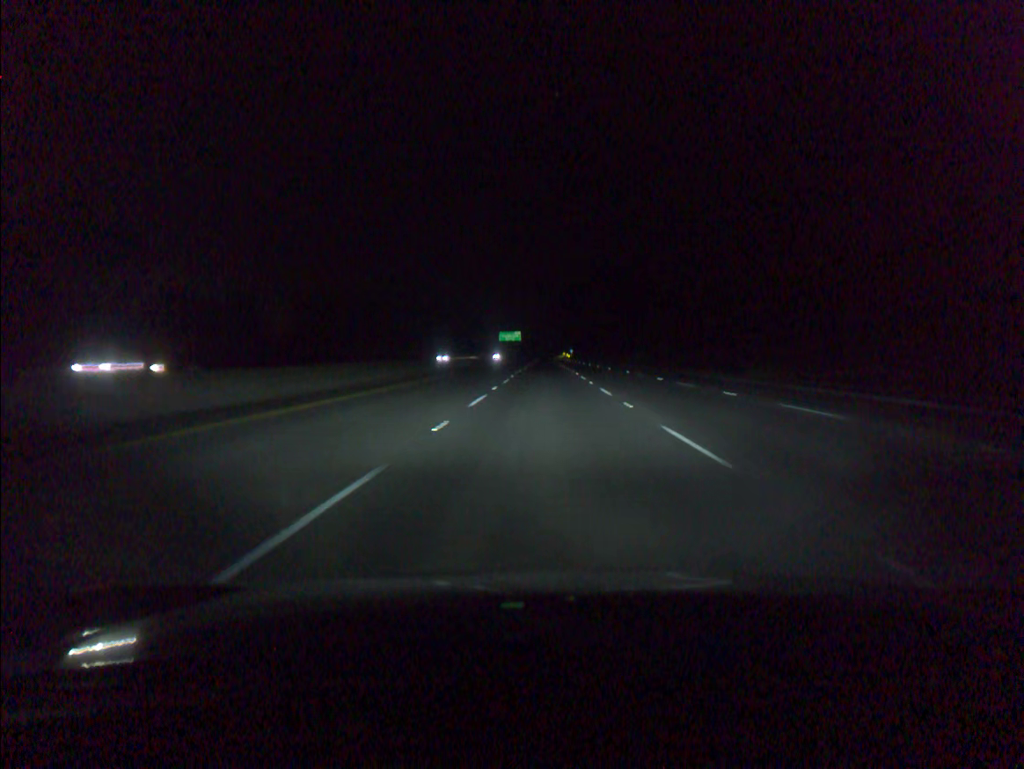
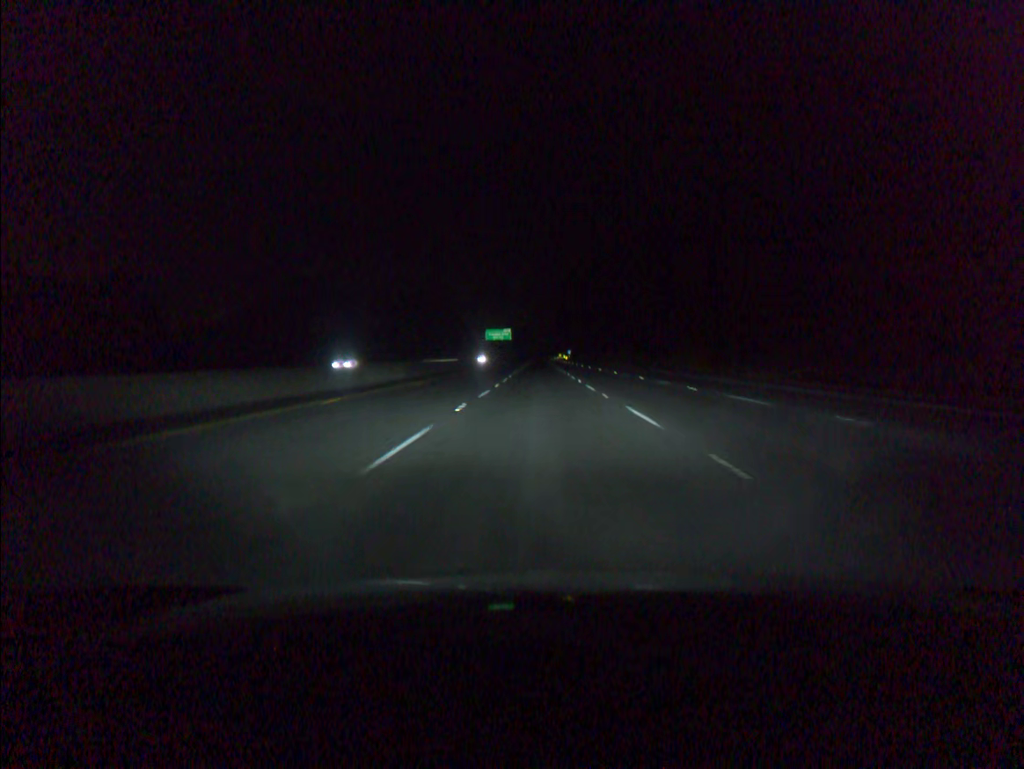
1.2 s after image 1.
(+0.1, +39.3) m; 0°
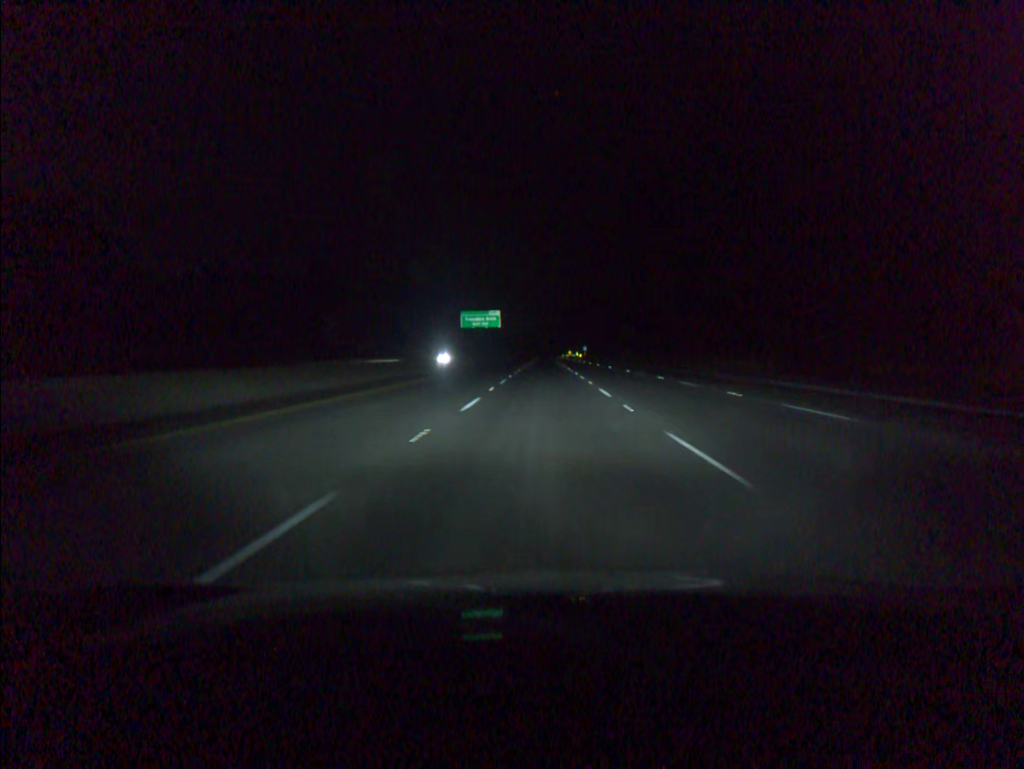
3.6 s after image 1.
(-0.2, +78.6) m; 0°
